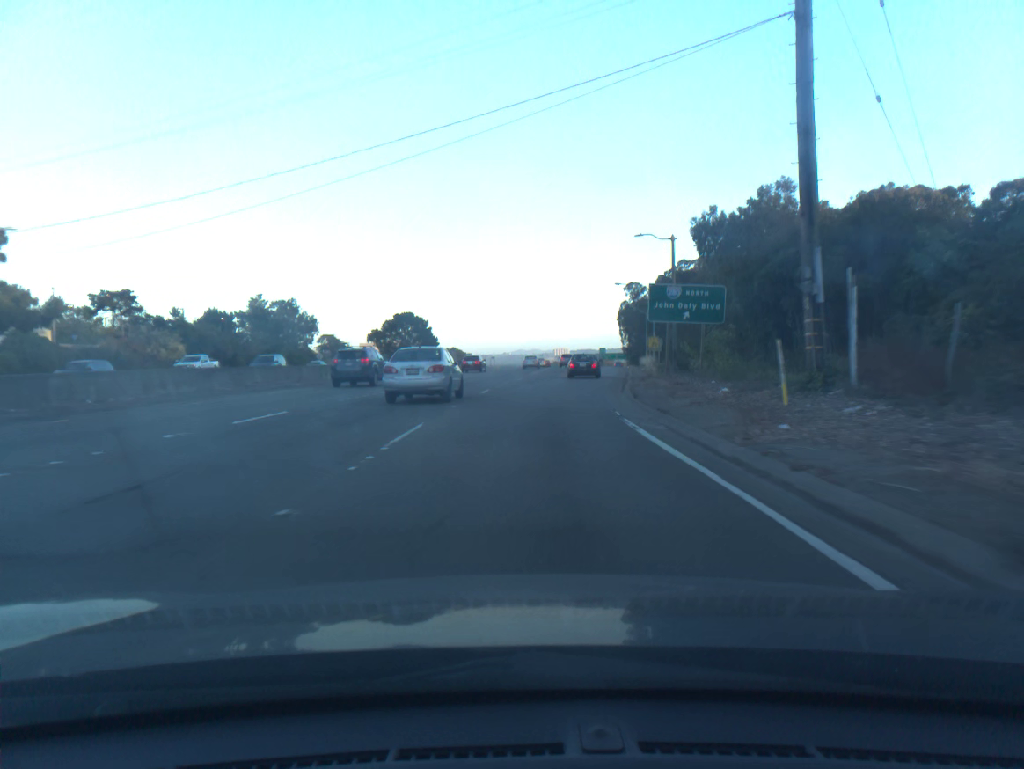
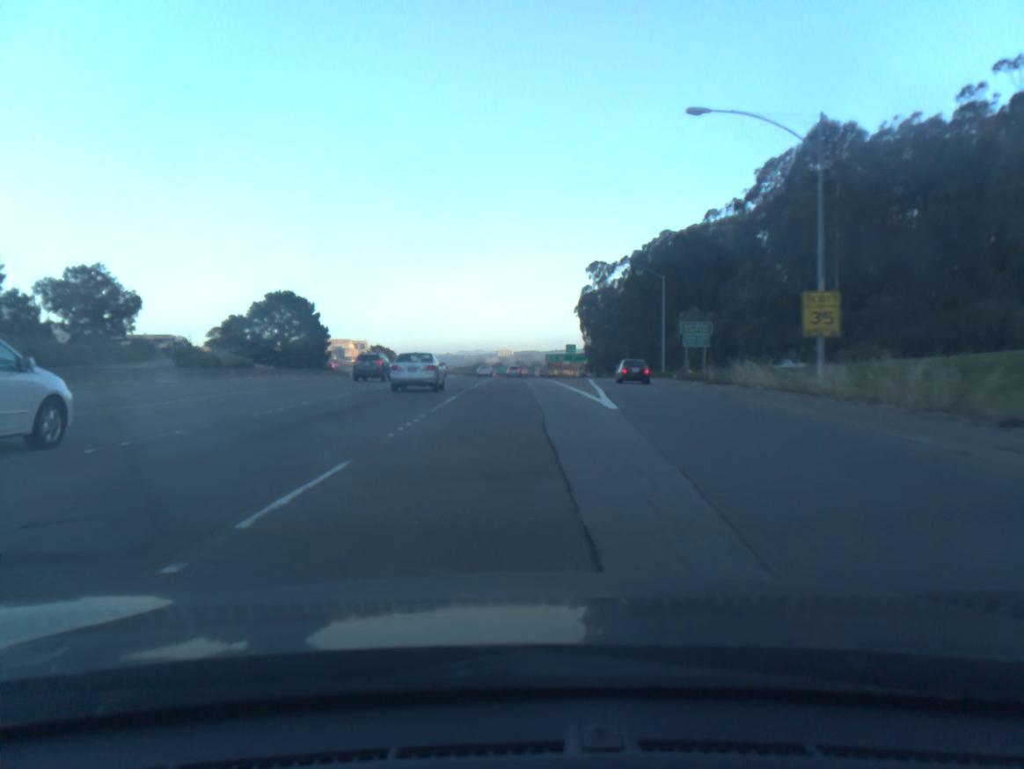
(+3.6, +66.1) m; +4°
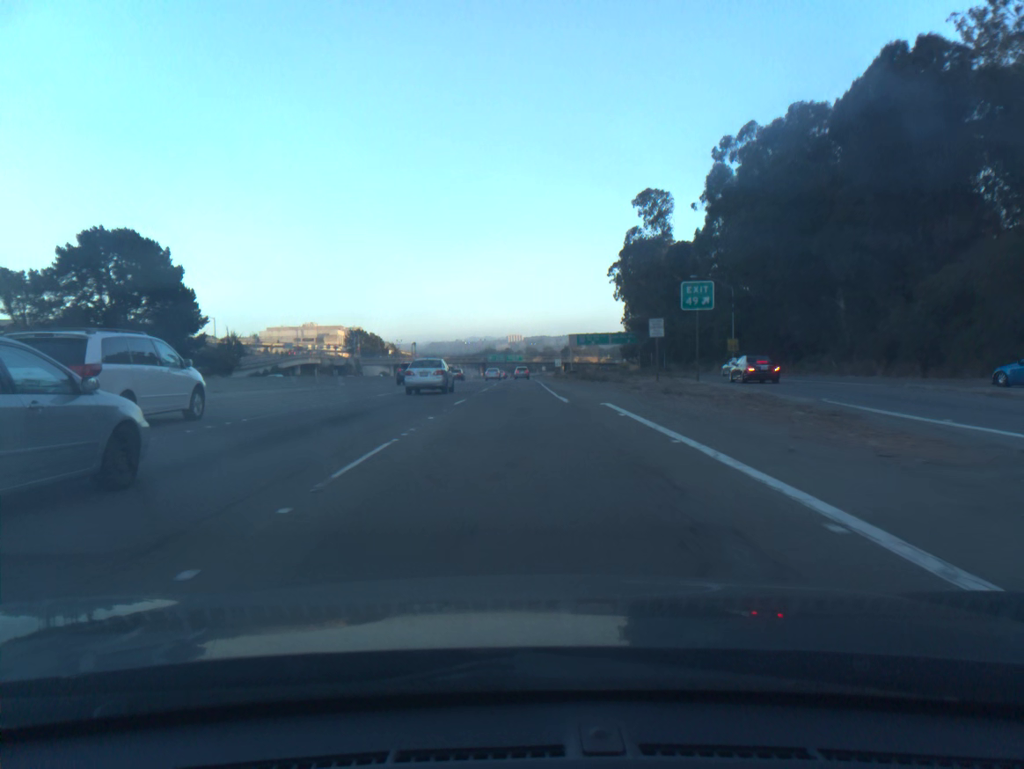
(-0.2, +69.8) m; -1°
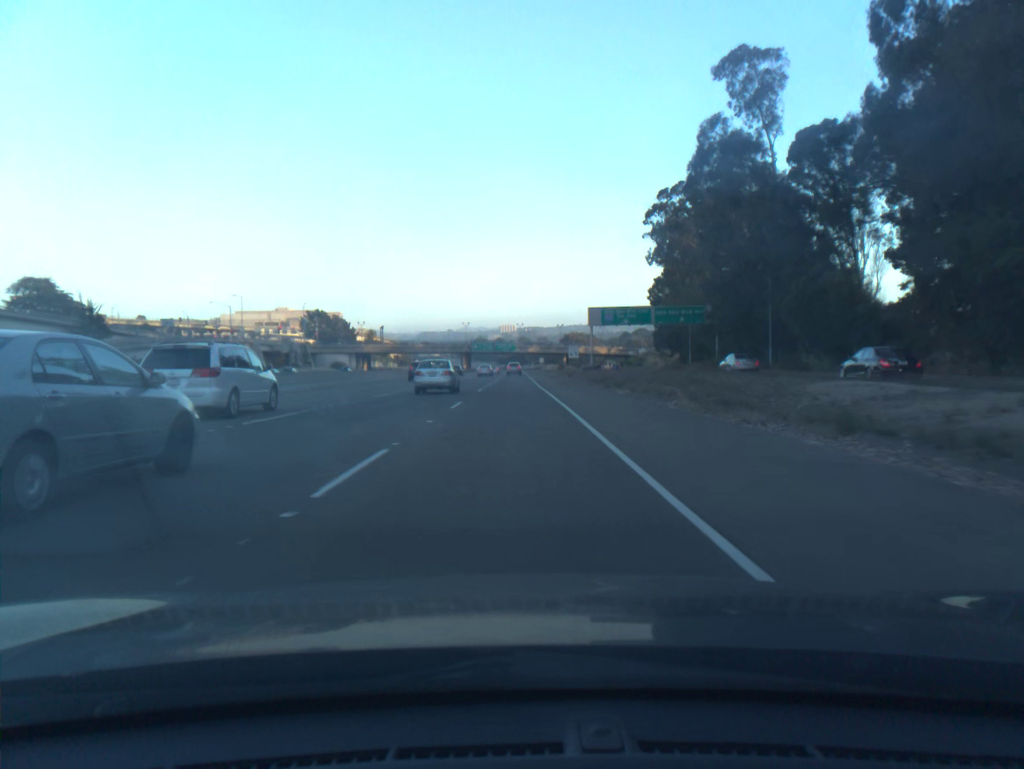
(0.0, +58.9) m; 0°
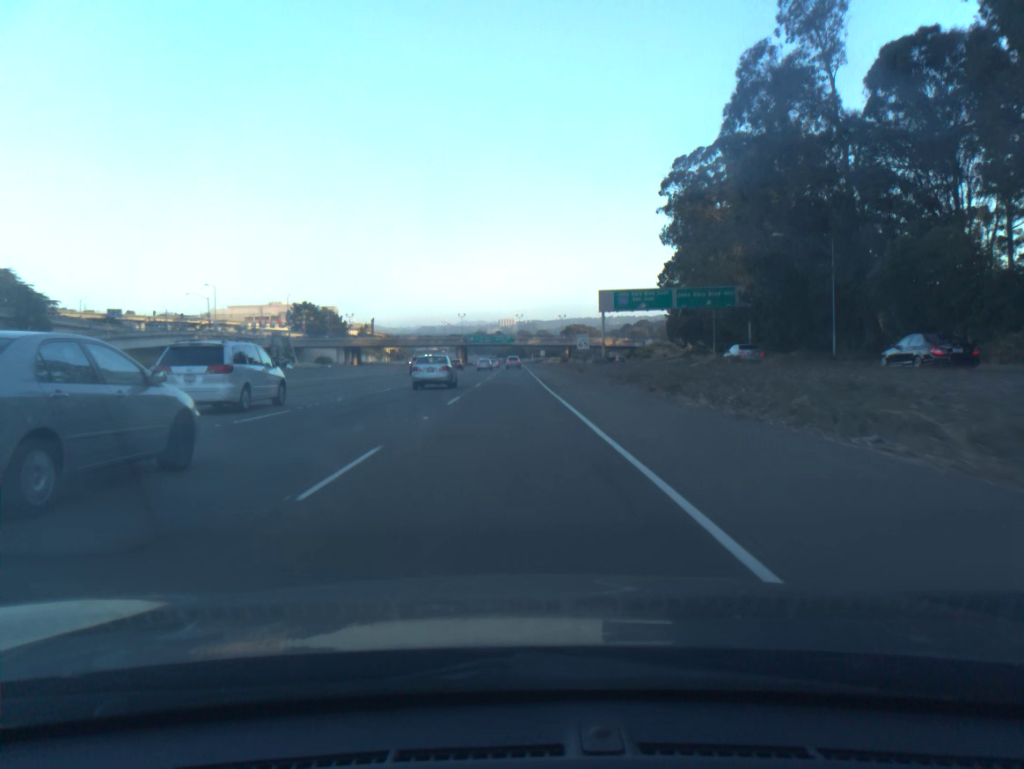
(0.0, +15.1) m; 0°
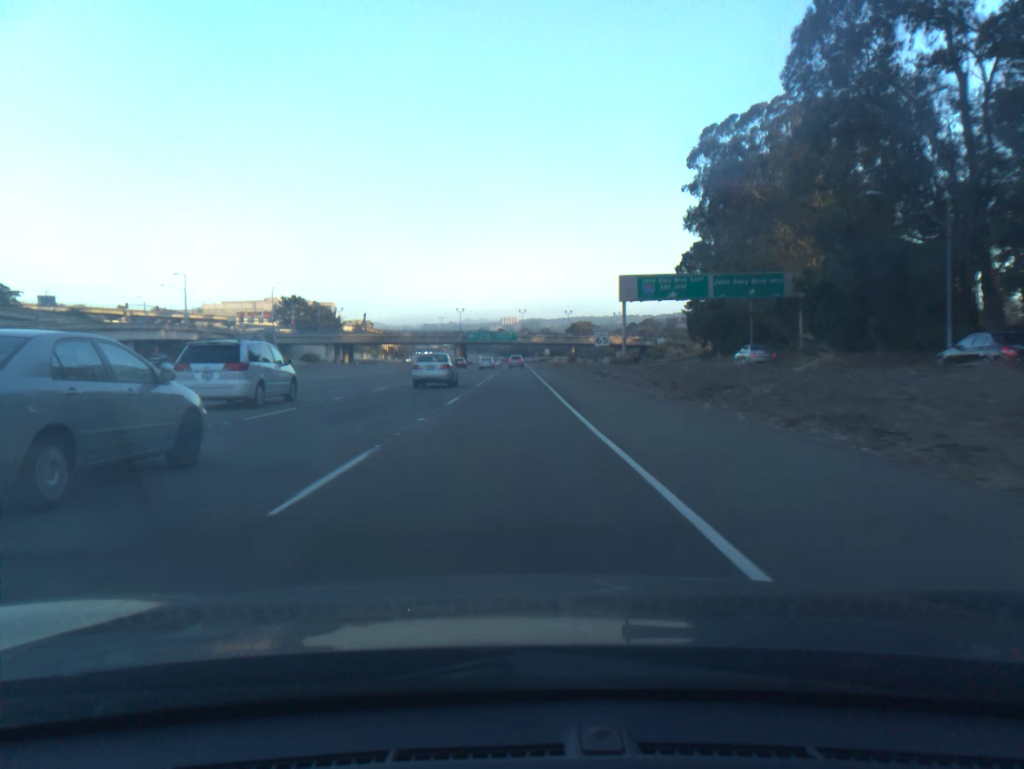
(0.0, +15.3) m; 0°
